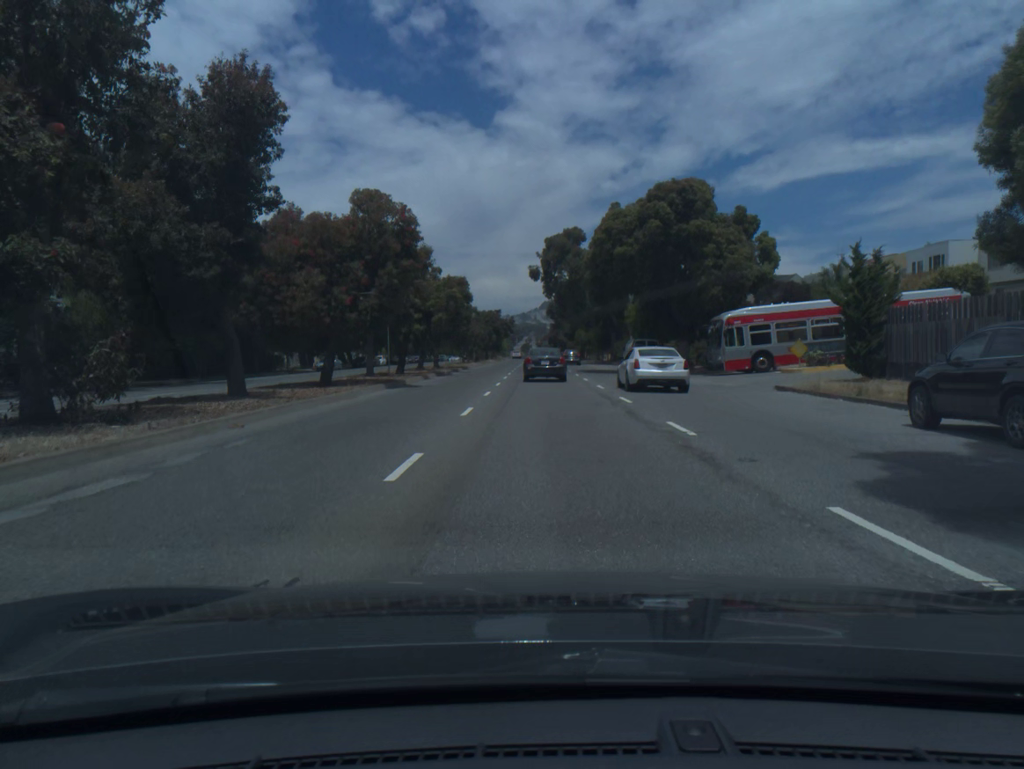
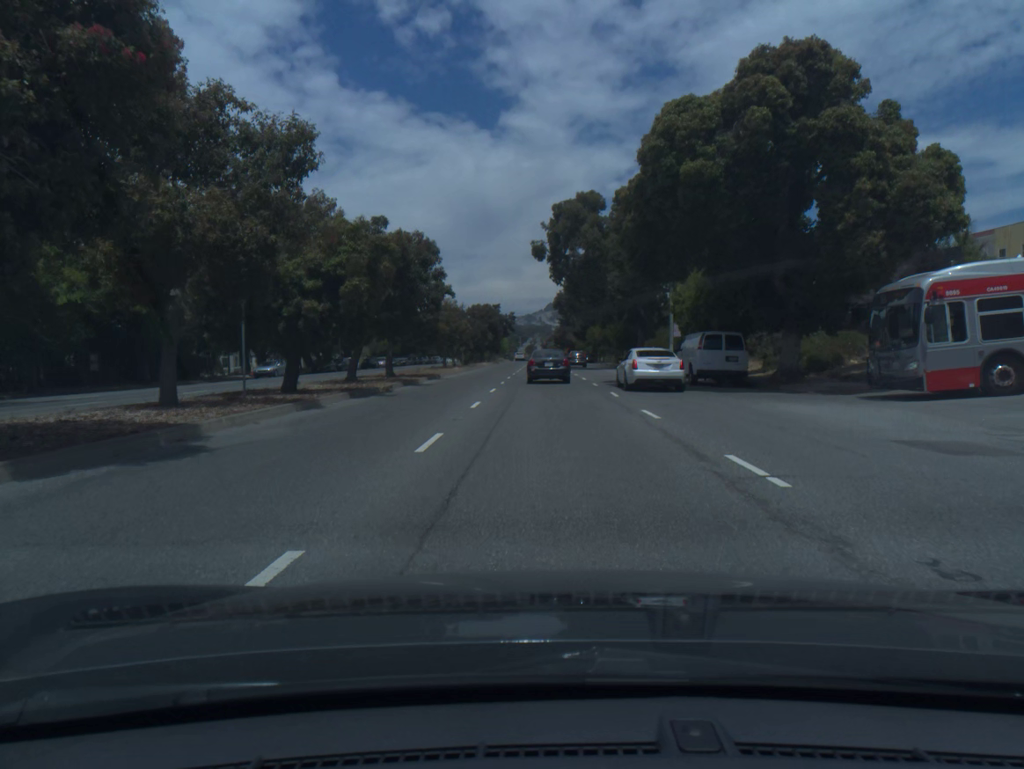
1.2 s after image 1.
(-0.1, +19.2) m; 0°
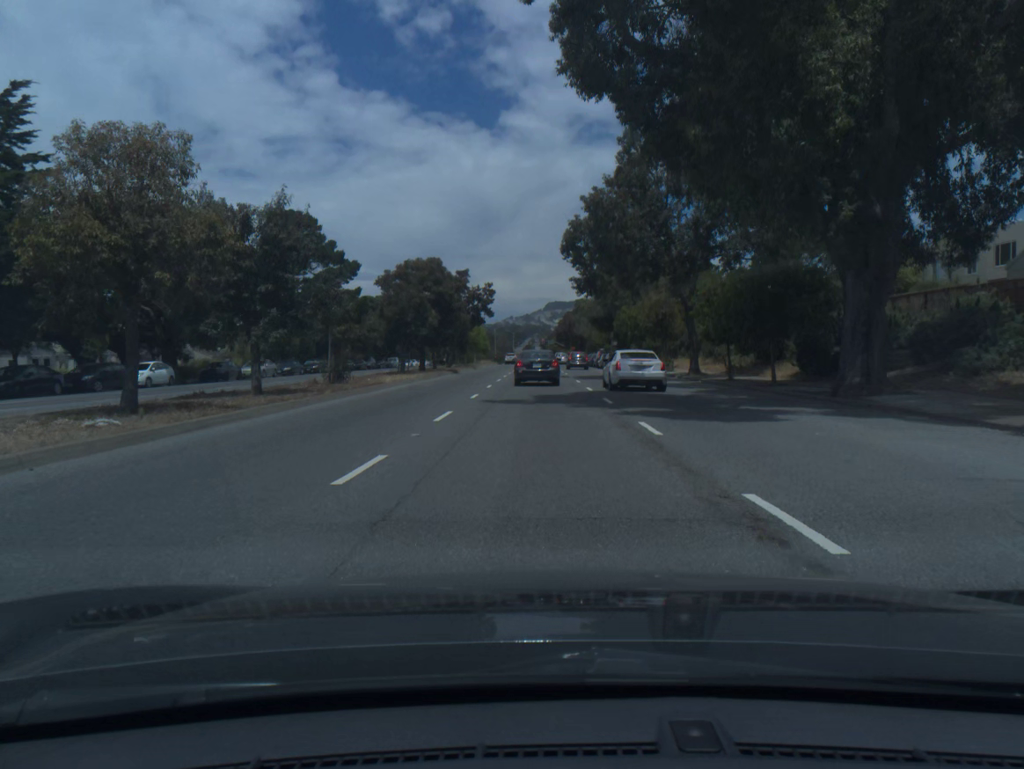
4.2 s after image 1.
(+0.2, +46.5) m; 0°
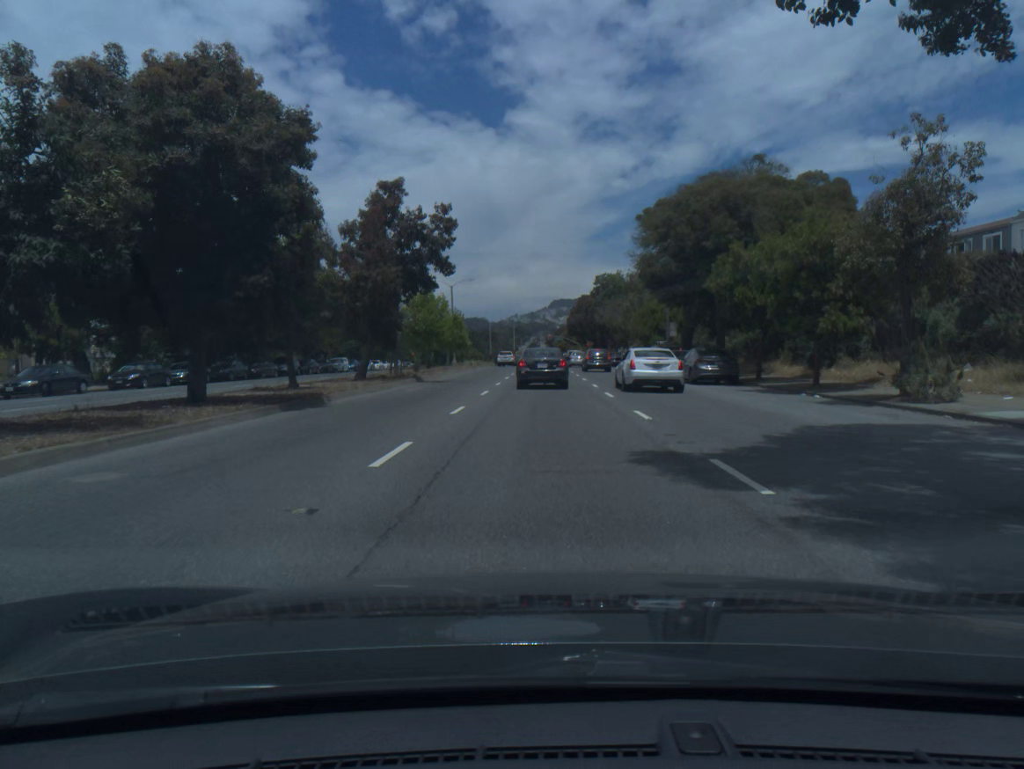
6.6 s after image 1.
(-0.3, +35.2) m; 0°
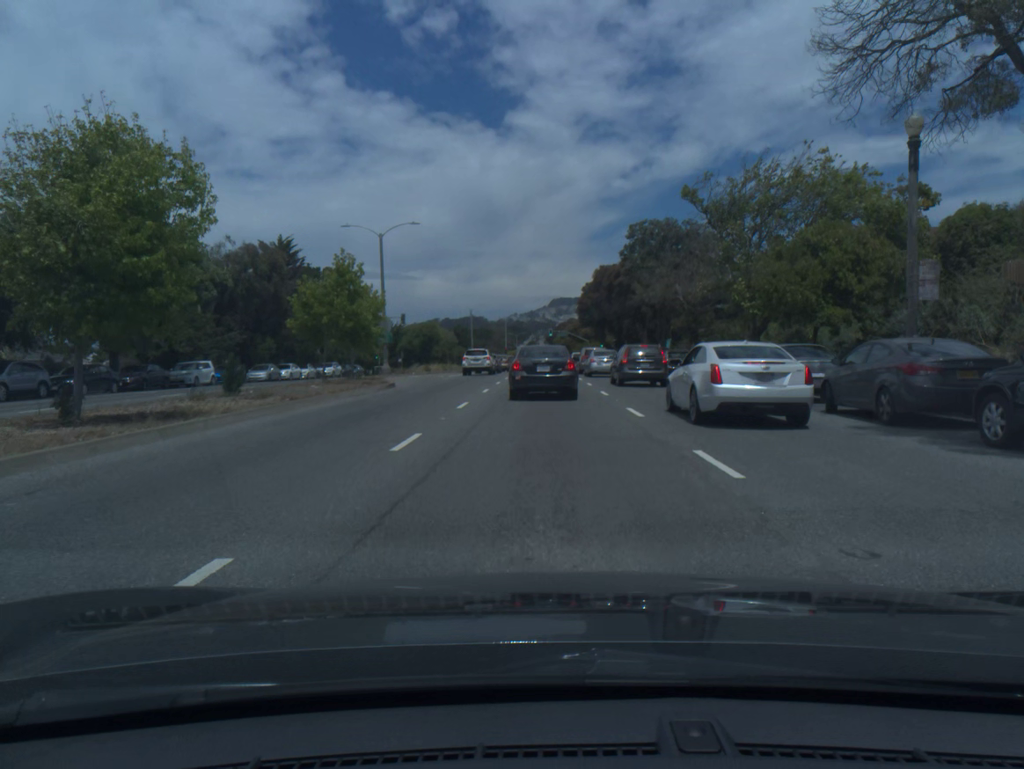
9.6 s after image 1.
(+0.1, +35.3) m; 0°
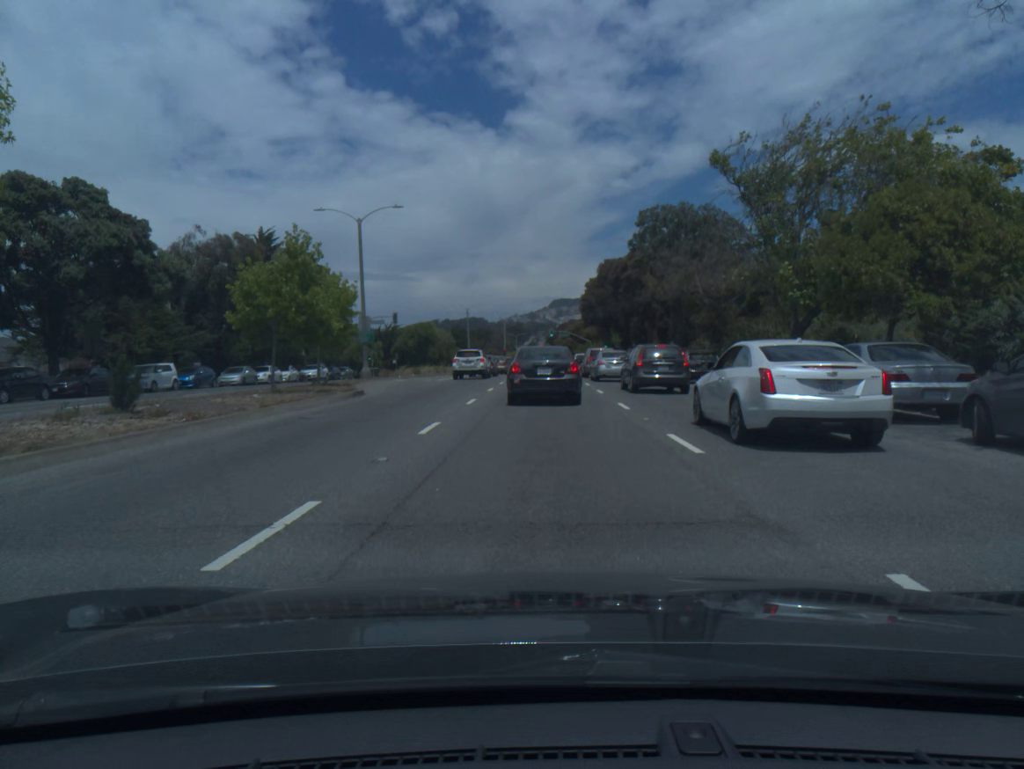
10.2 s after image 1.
(0.0, +5.4) m; 0°
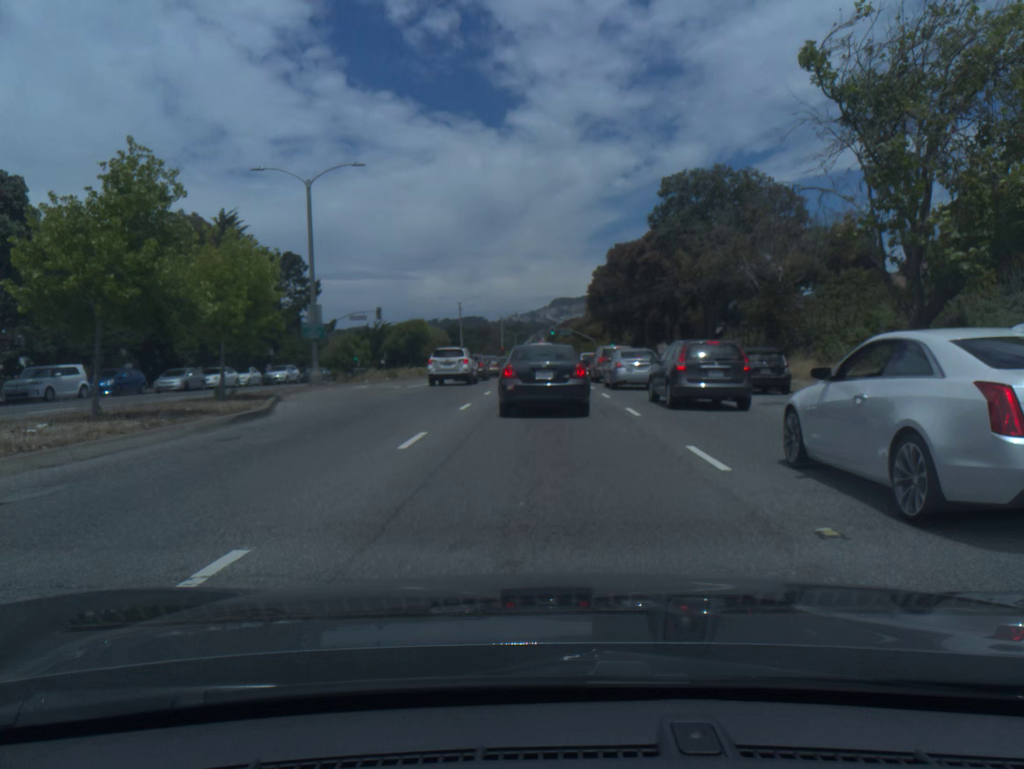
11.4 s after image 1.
(0.0, +9.1) m; 0°
